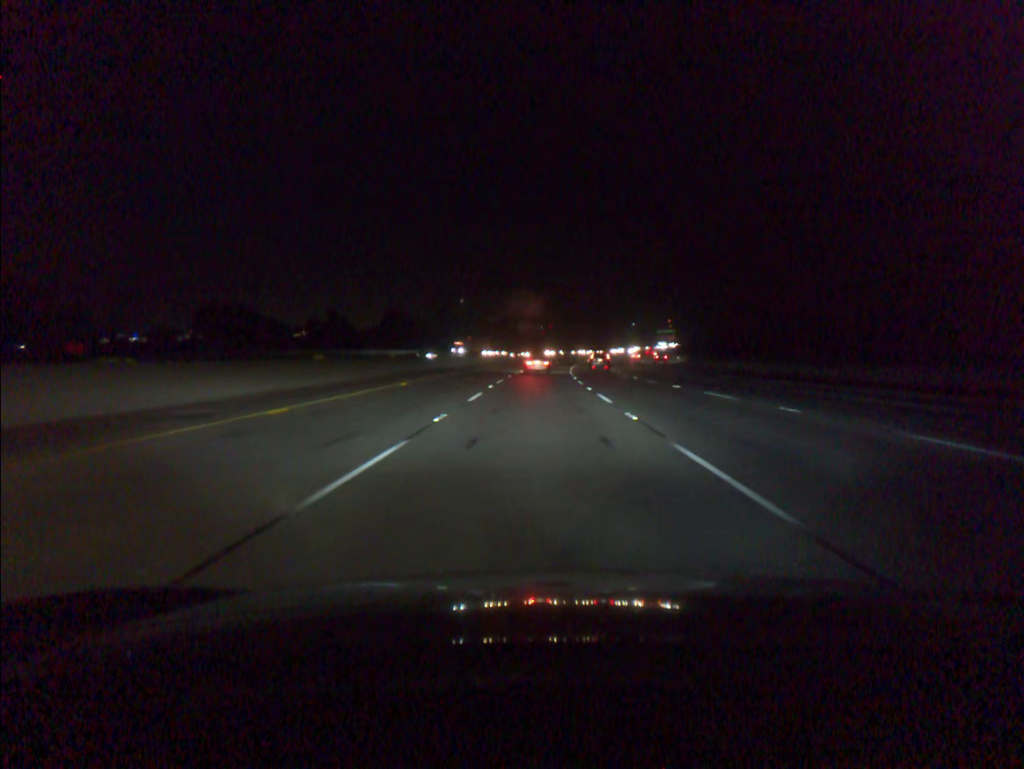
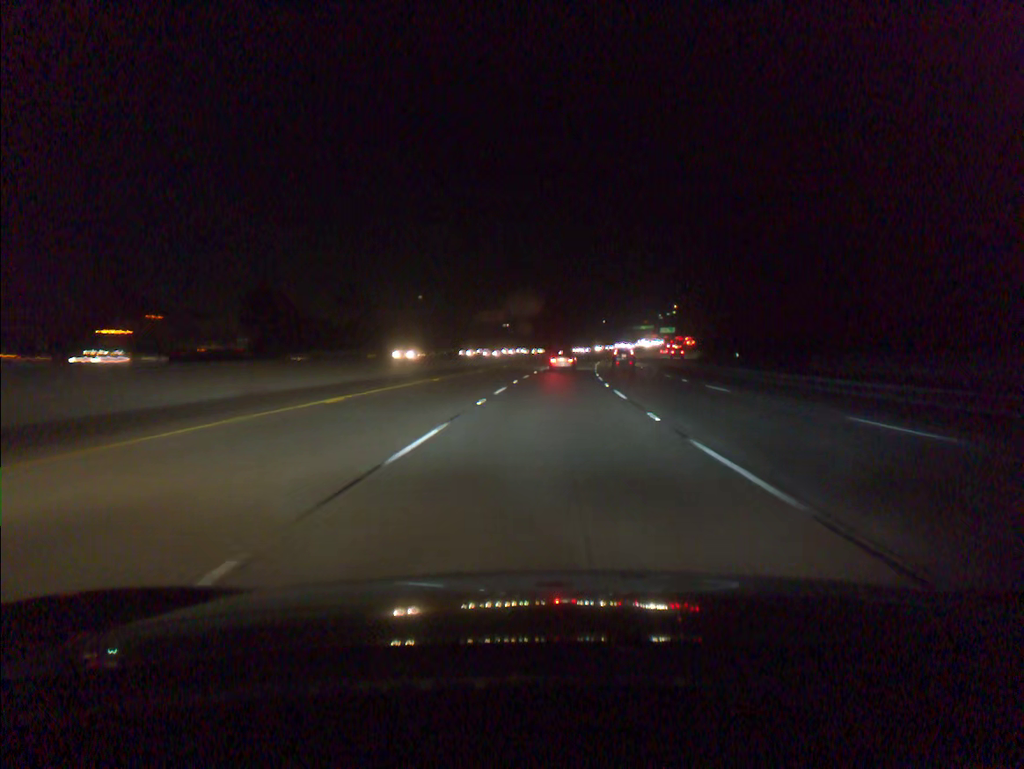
(+0.7, +70.3) m; +2°
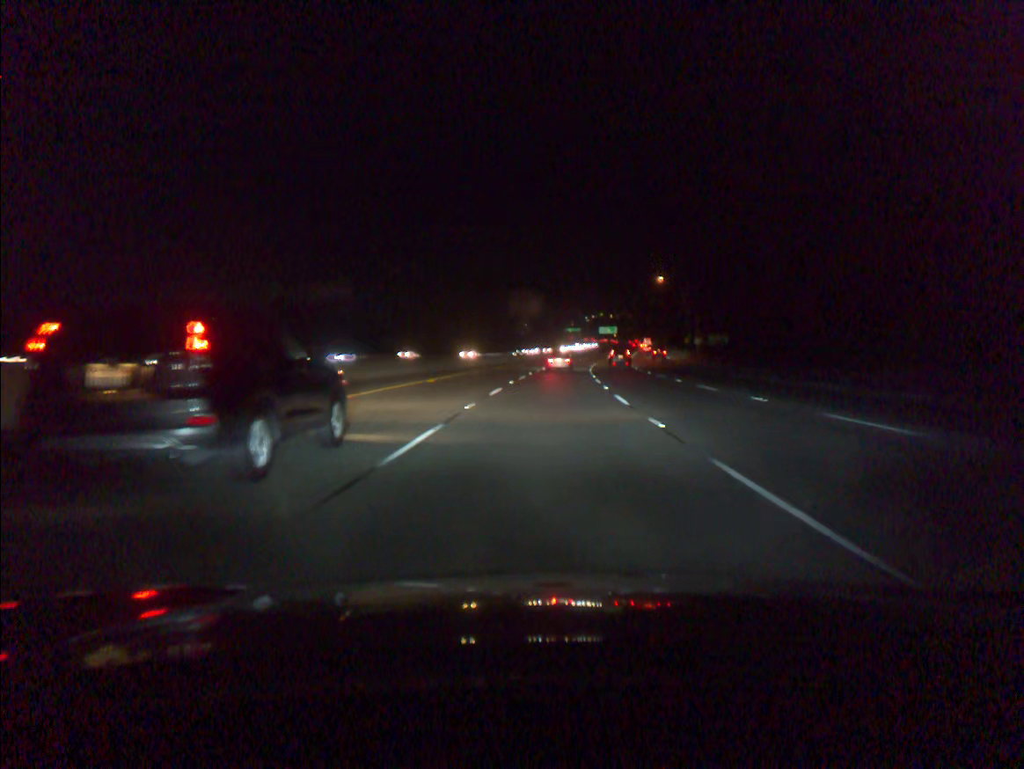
(+4.5, +87.1) m; +6°
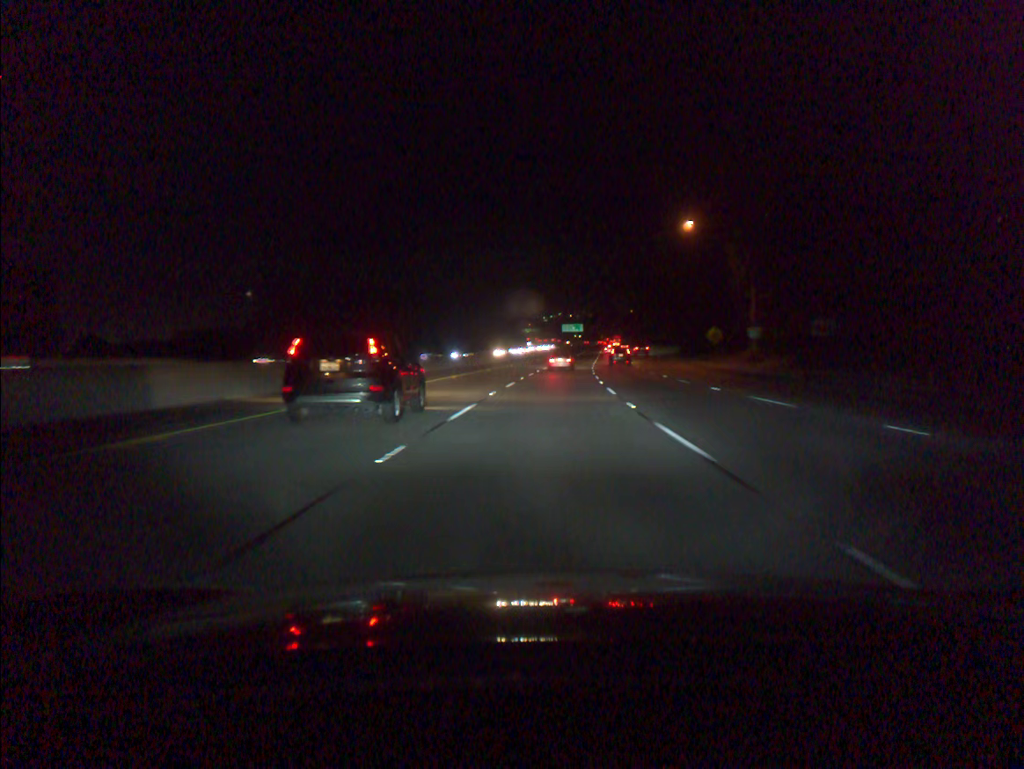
(+1.4, +52.2) m; +3°
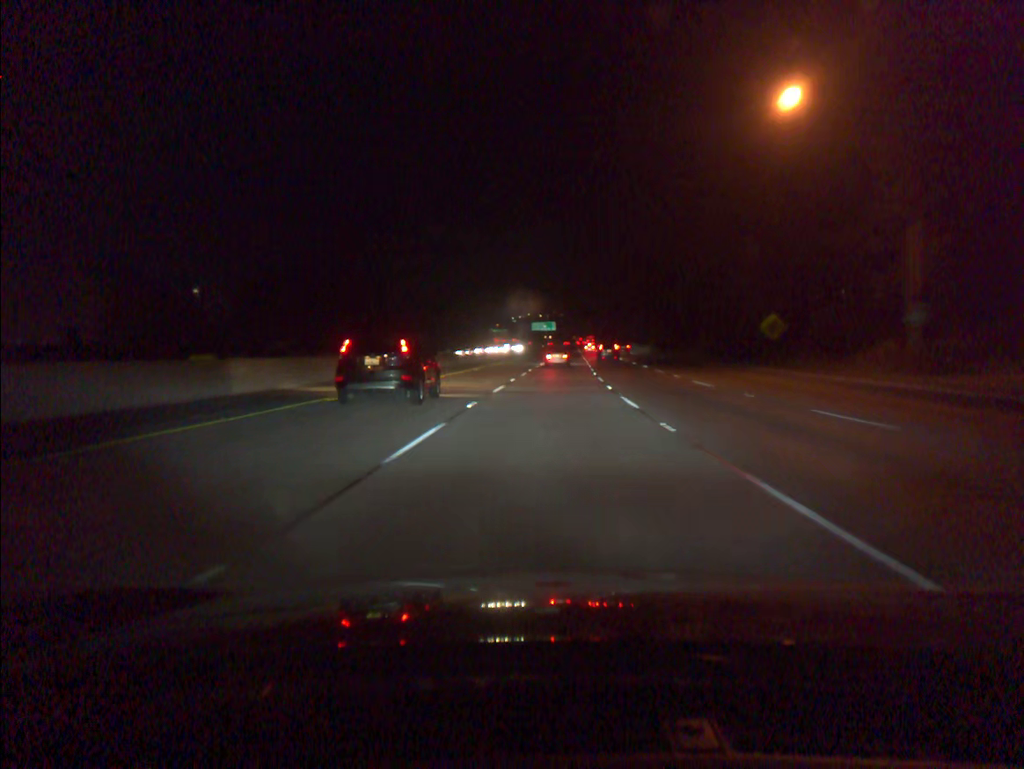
(+0.7, +34.7) m; +2°
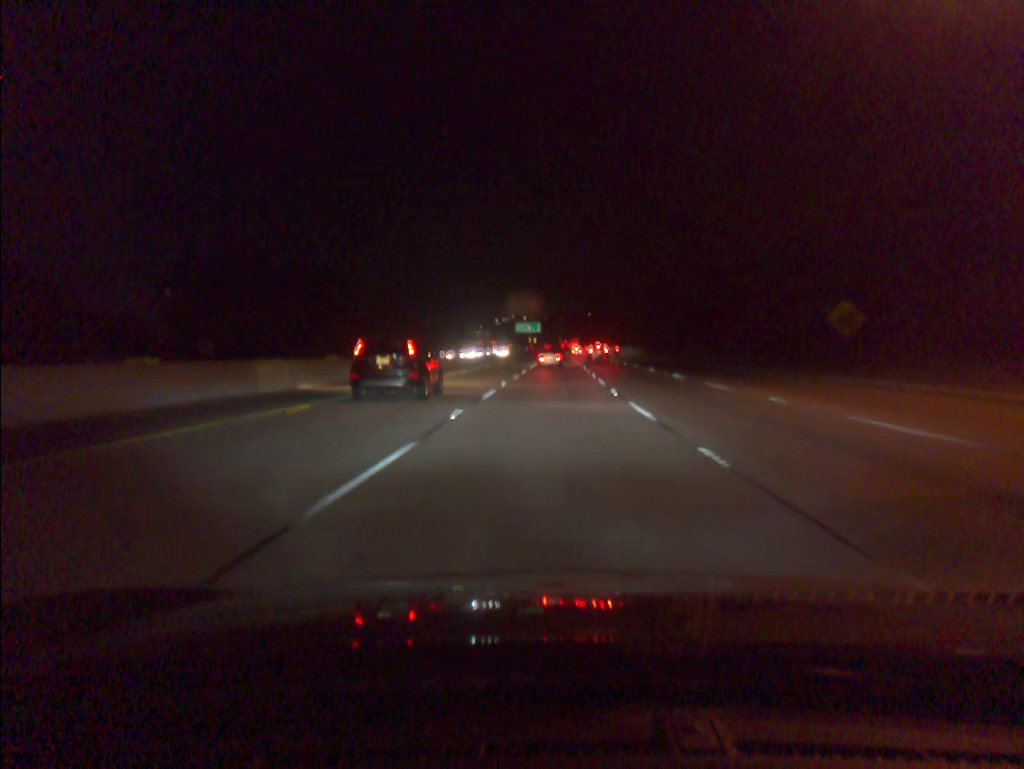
(+0.2, +17.4) m; +1°
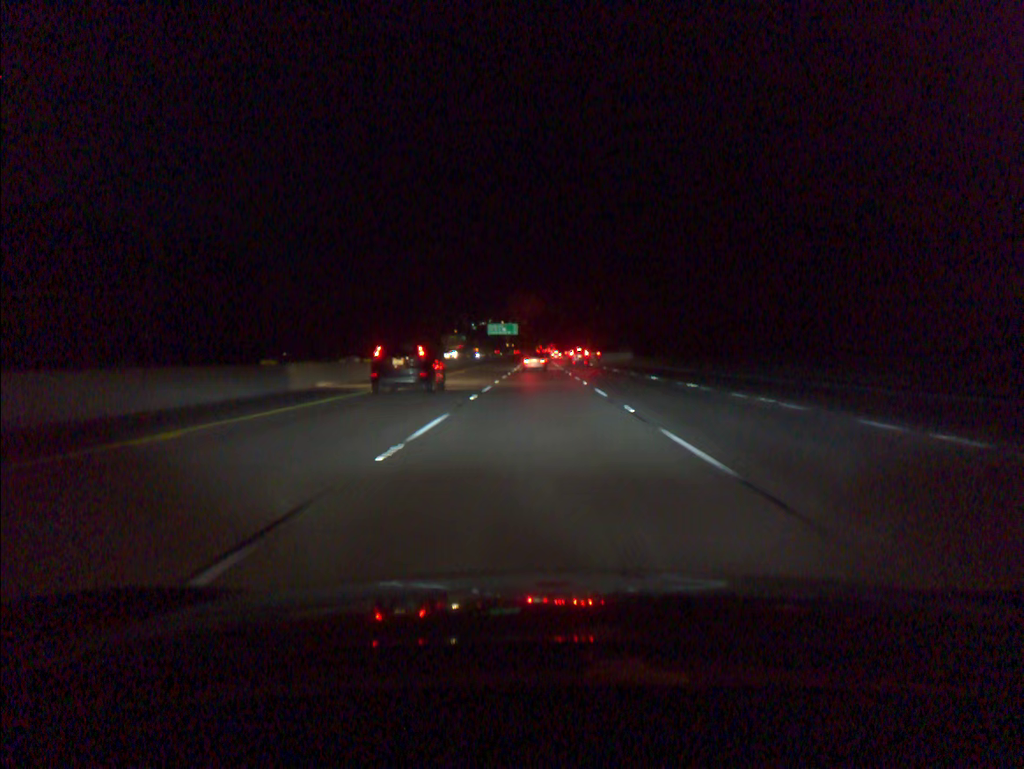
(+0.5, +34.7) m; +2°
